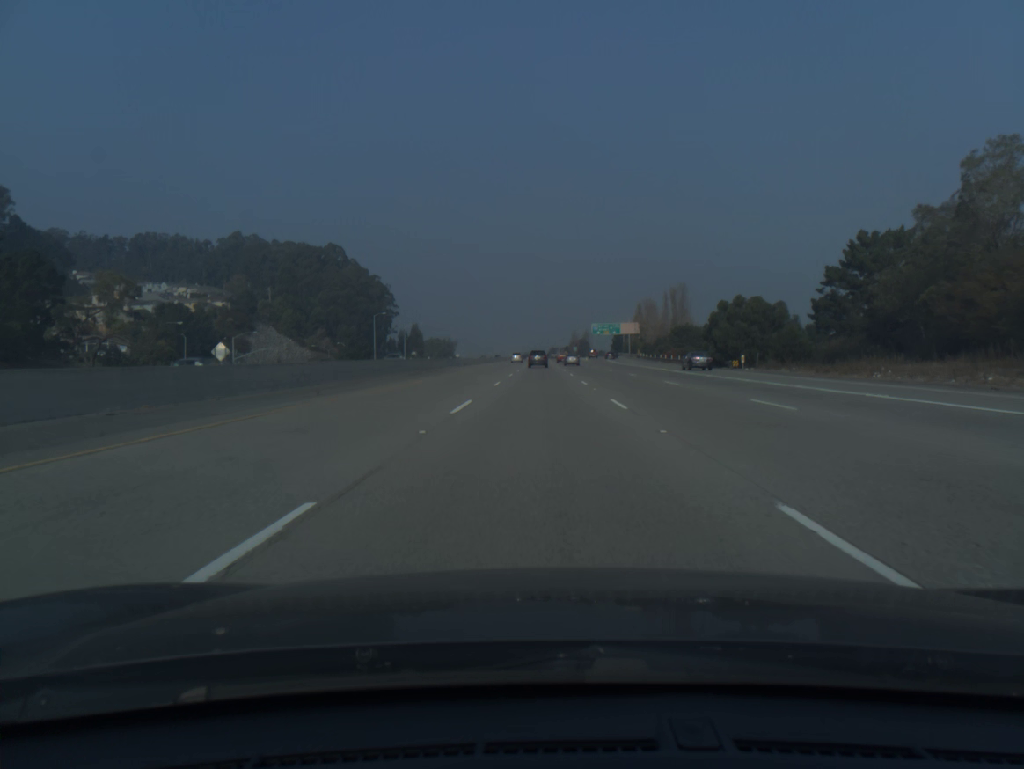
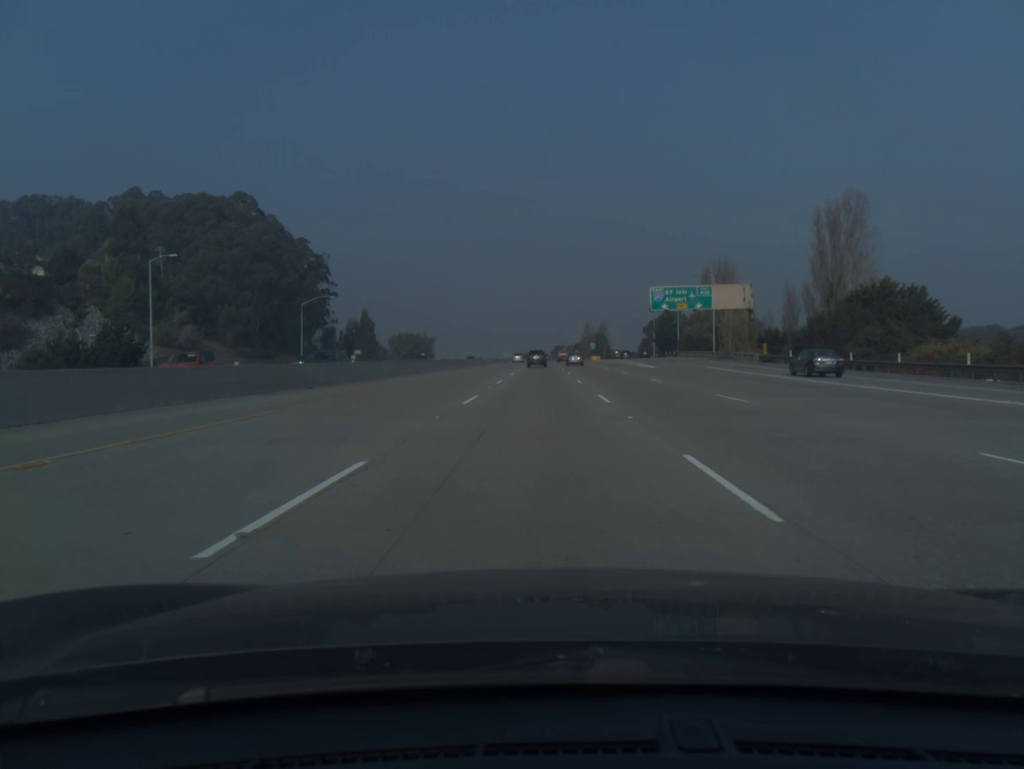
(+0.1, +99.2) m; 0°
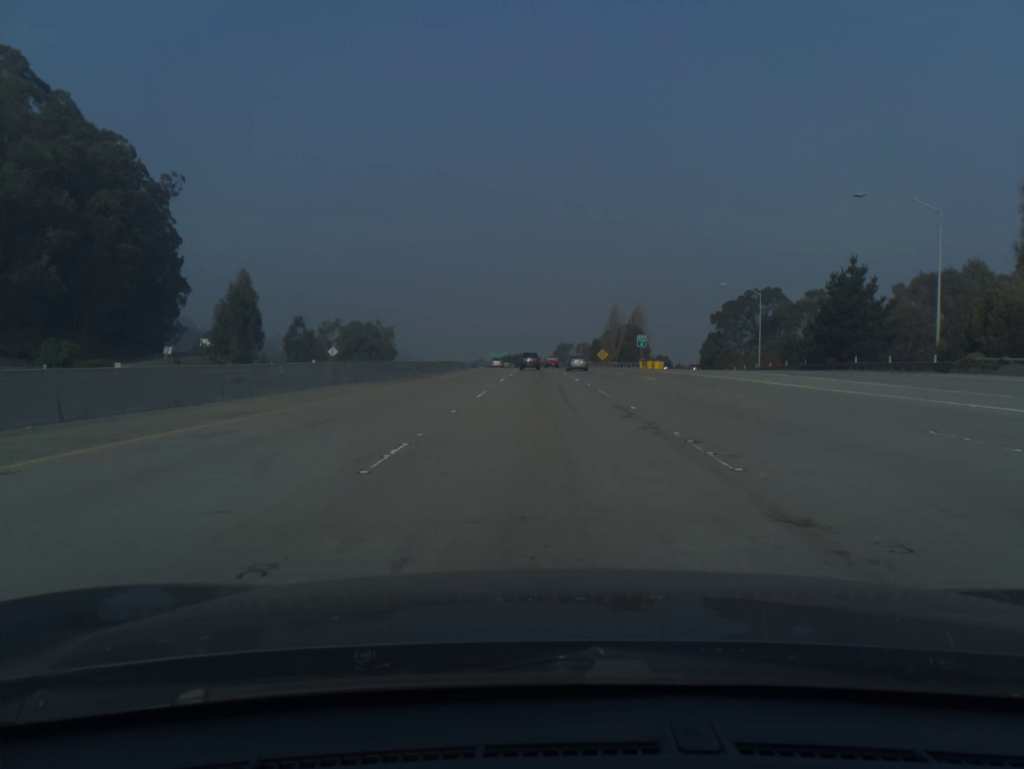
(0.0, +100.1) m; 0°
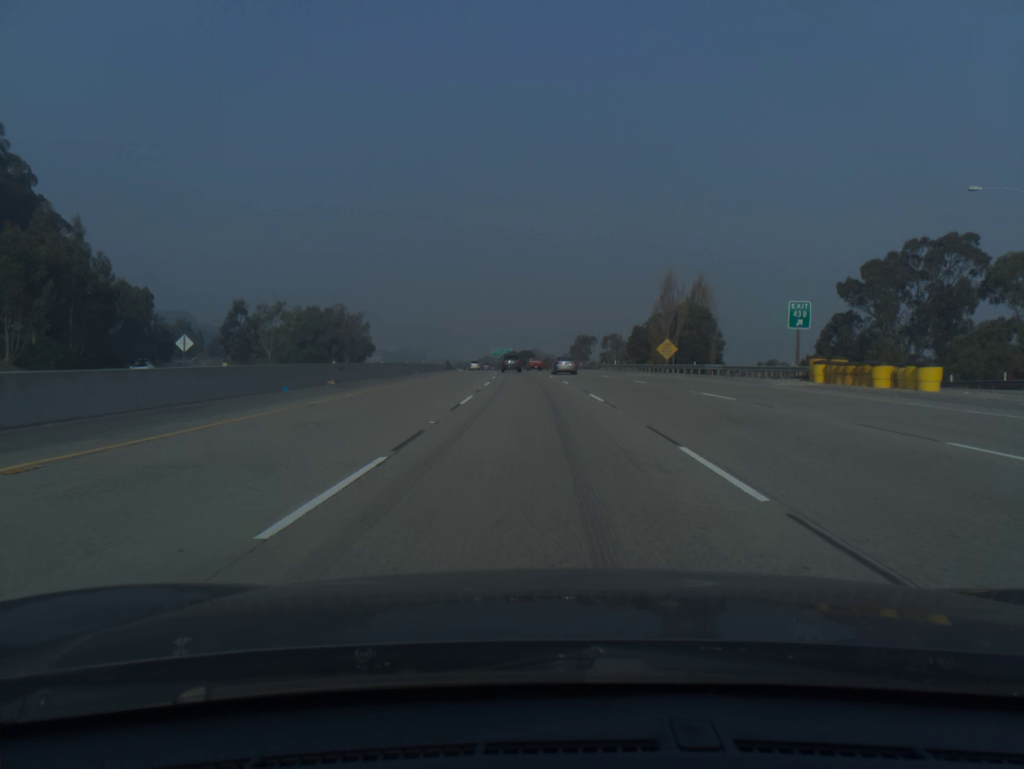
(-0.3, +60.3) m; -1°
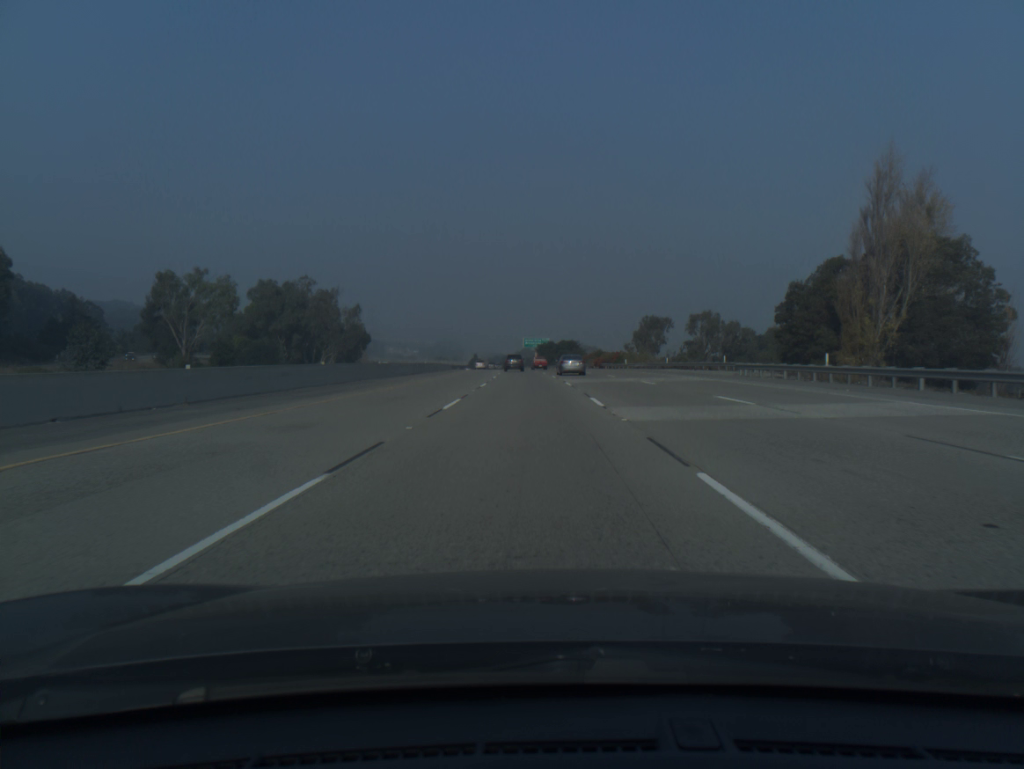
(-1.3, +60.5) m; -3°
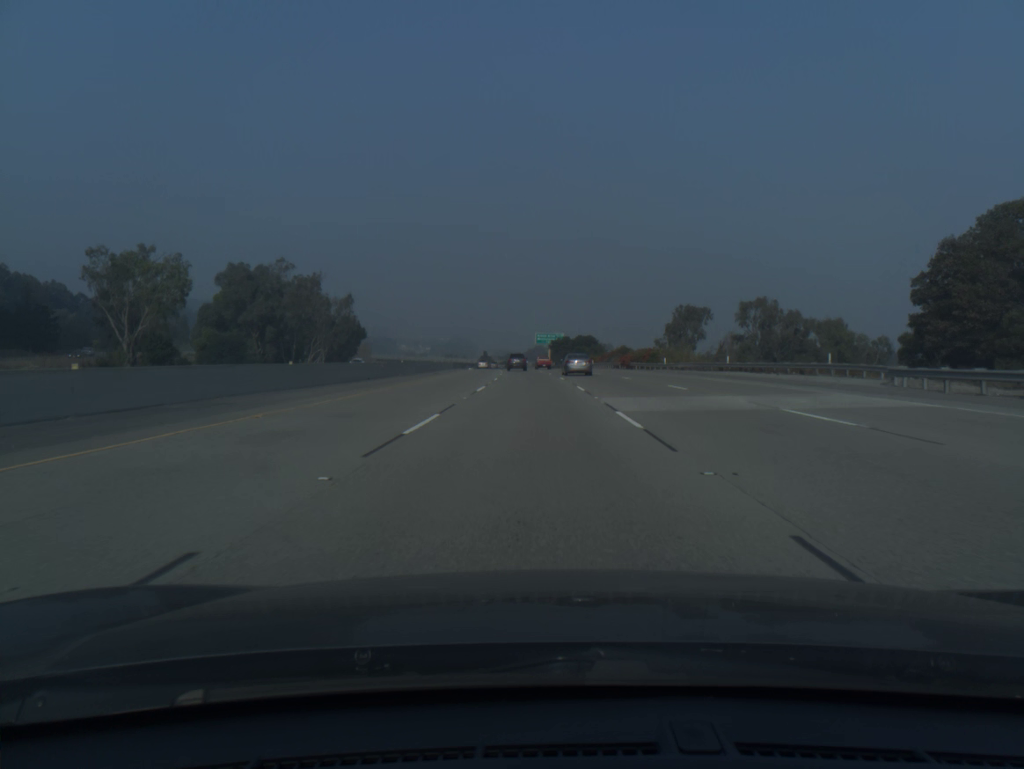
(-0.2, +20.2) m; -1°
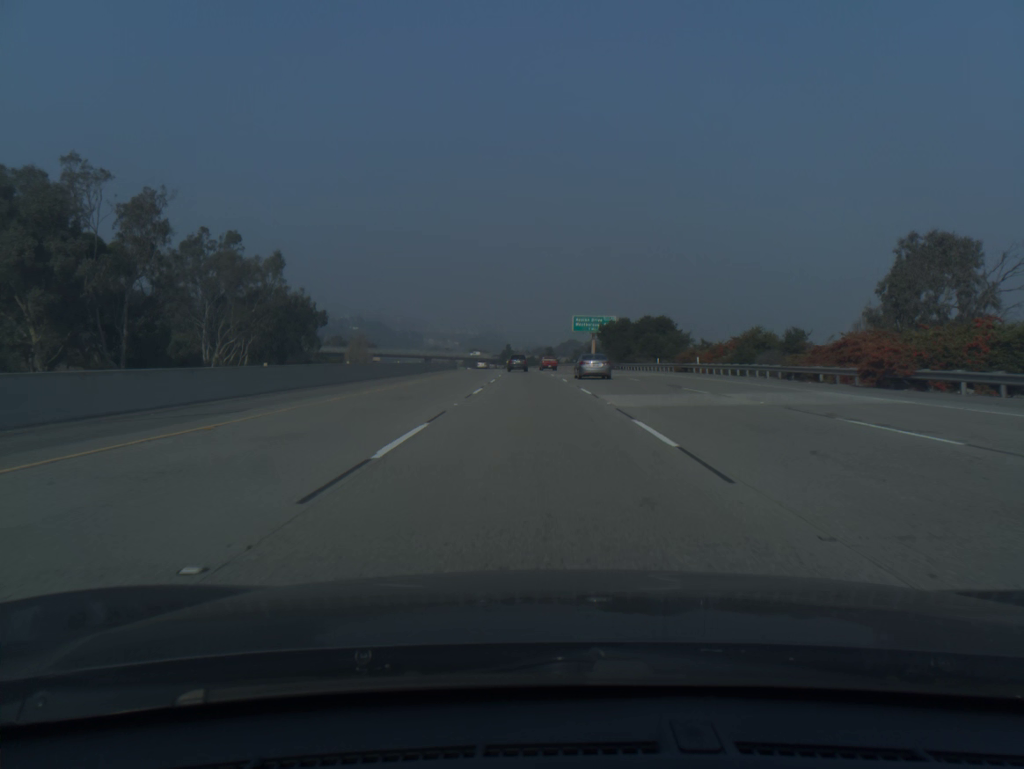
(-1.3, +61.0) m; -2°
